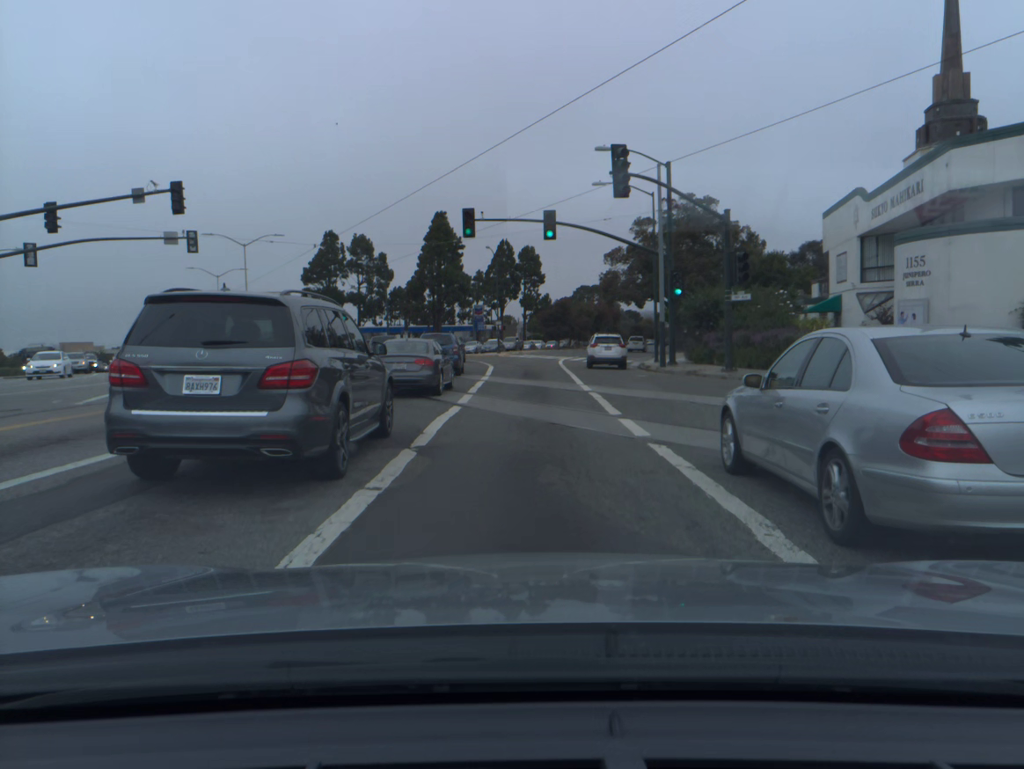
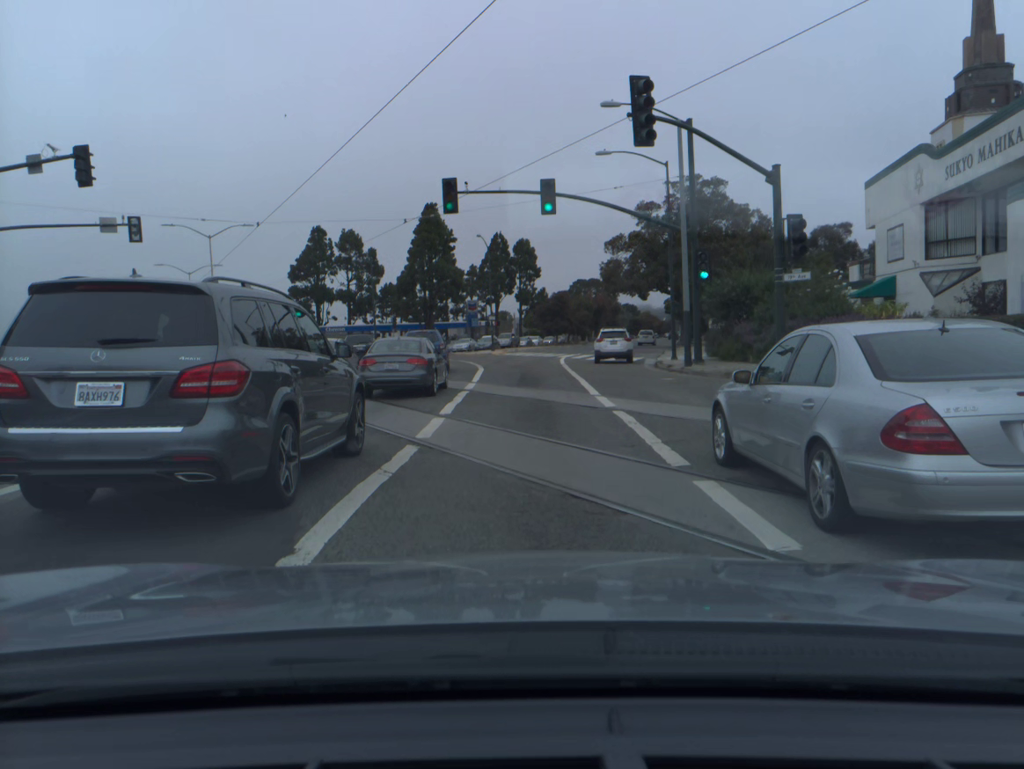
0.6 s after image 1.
(+0.1, +6.4) m; +1°
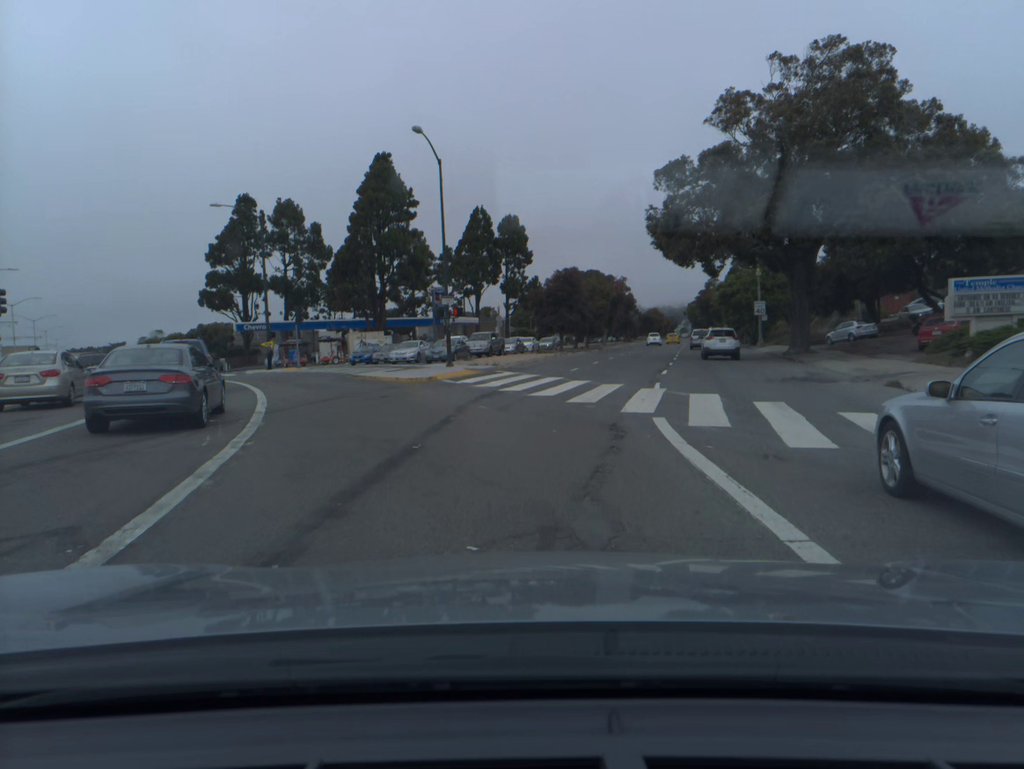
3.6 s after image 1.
(-0.2, +34.7) m; +1°
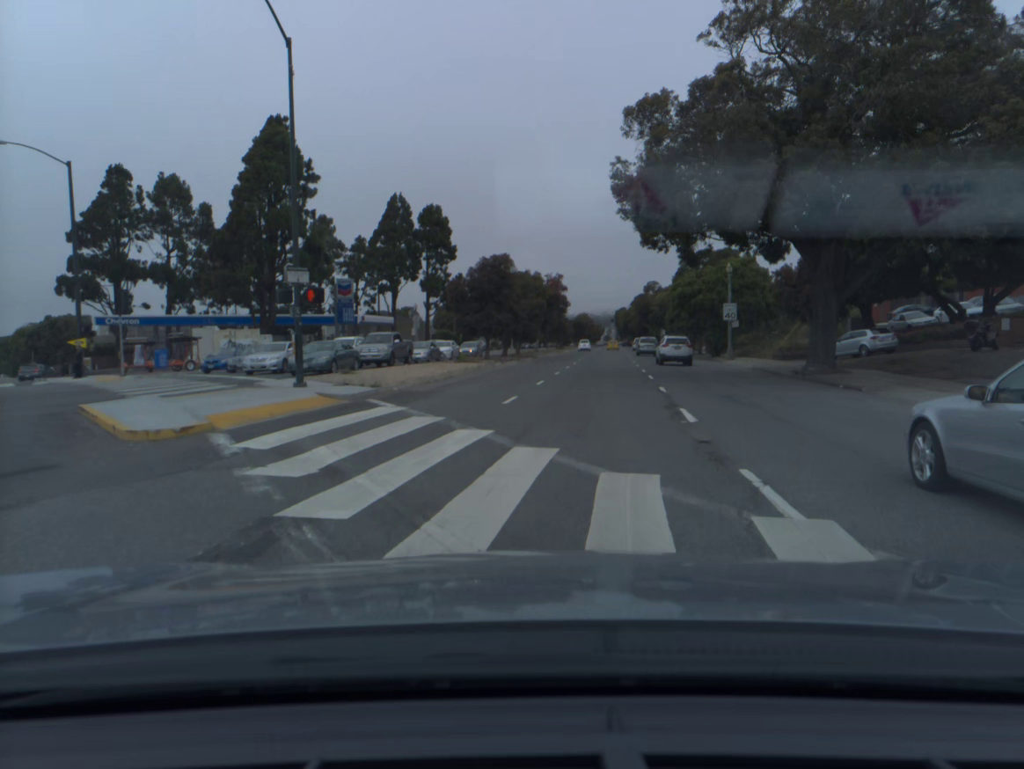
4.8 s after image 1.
(+0.4, +14.2) m; +5°
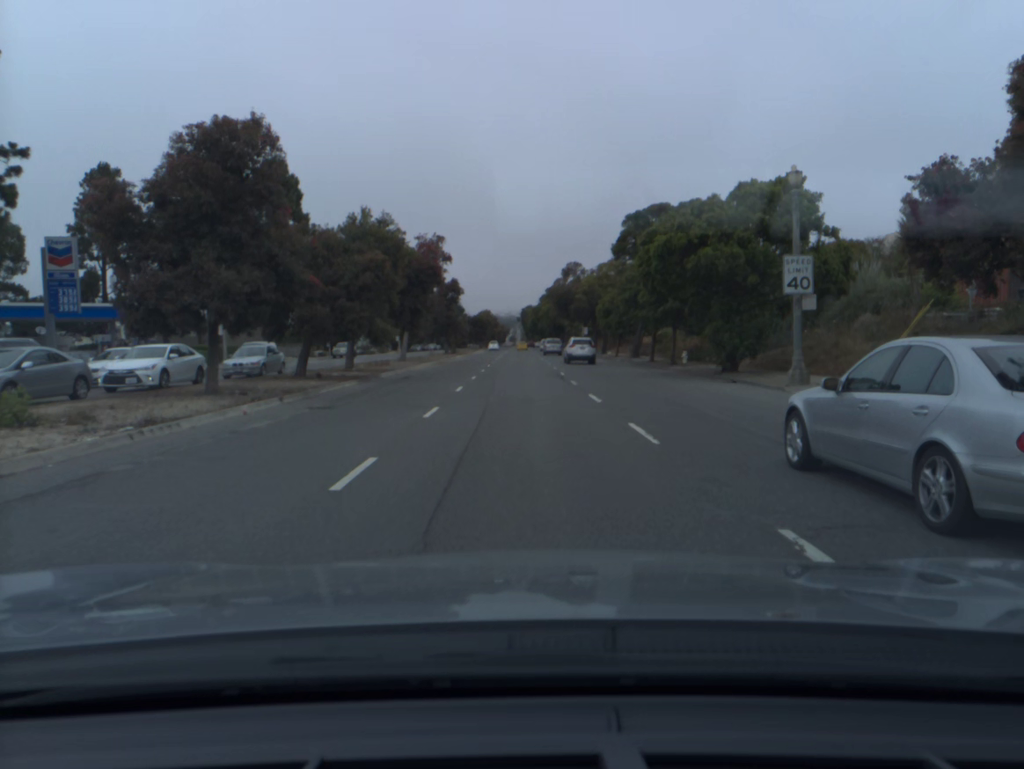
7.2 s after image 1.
(+2.7, +31.4) m; +6°
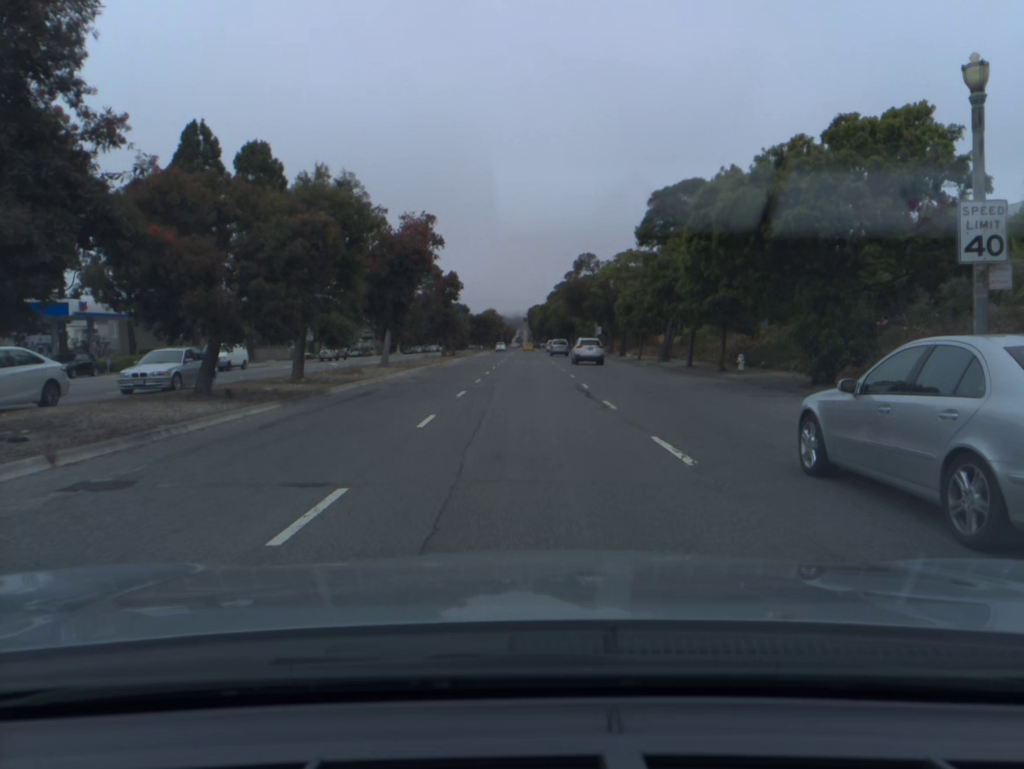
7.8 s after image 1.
(0.0, +9.0) m; 0°
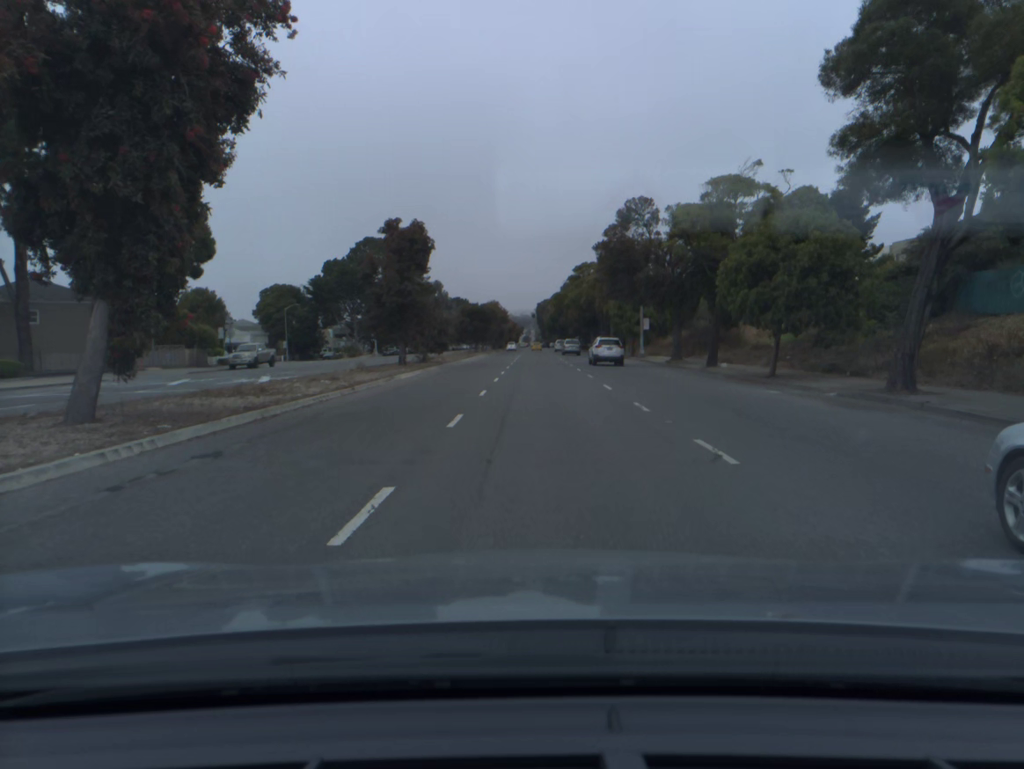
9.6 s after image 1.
(-0.3, +29.5) m; -1°
